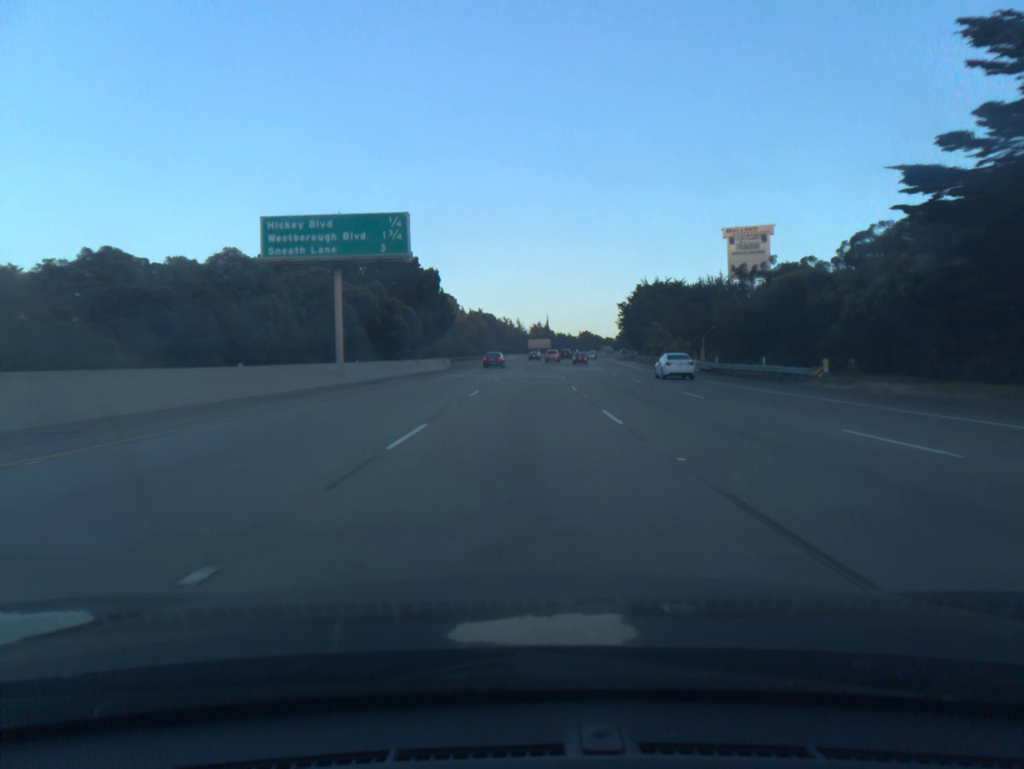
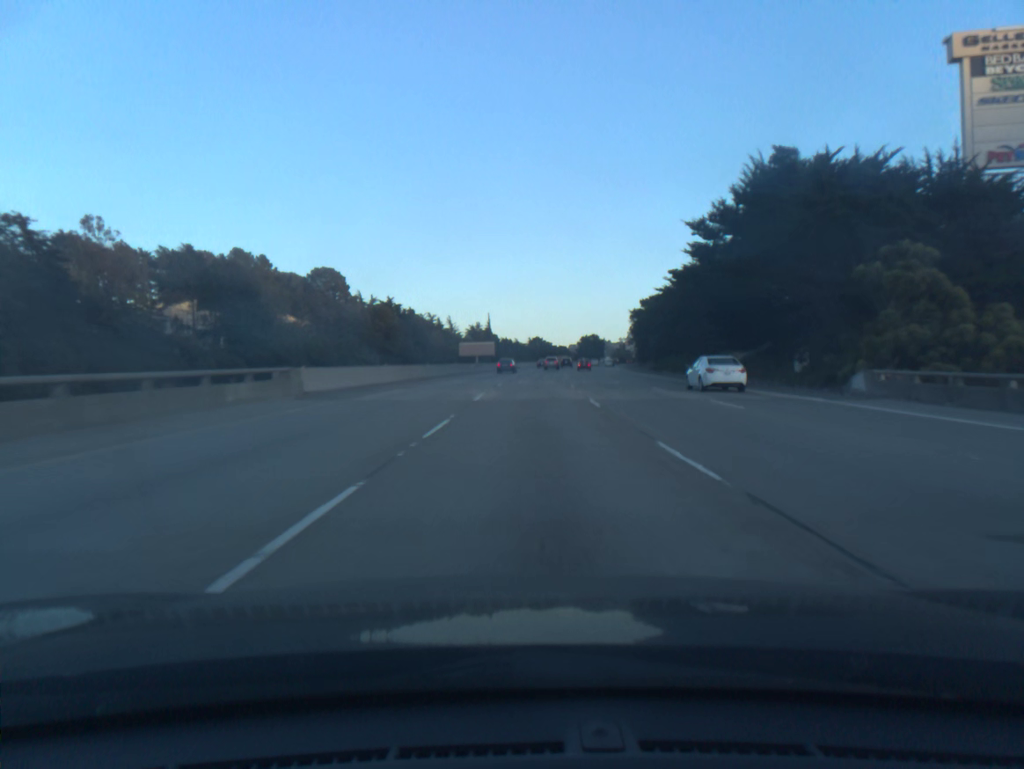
(+3.3, +94.8) m; +4°
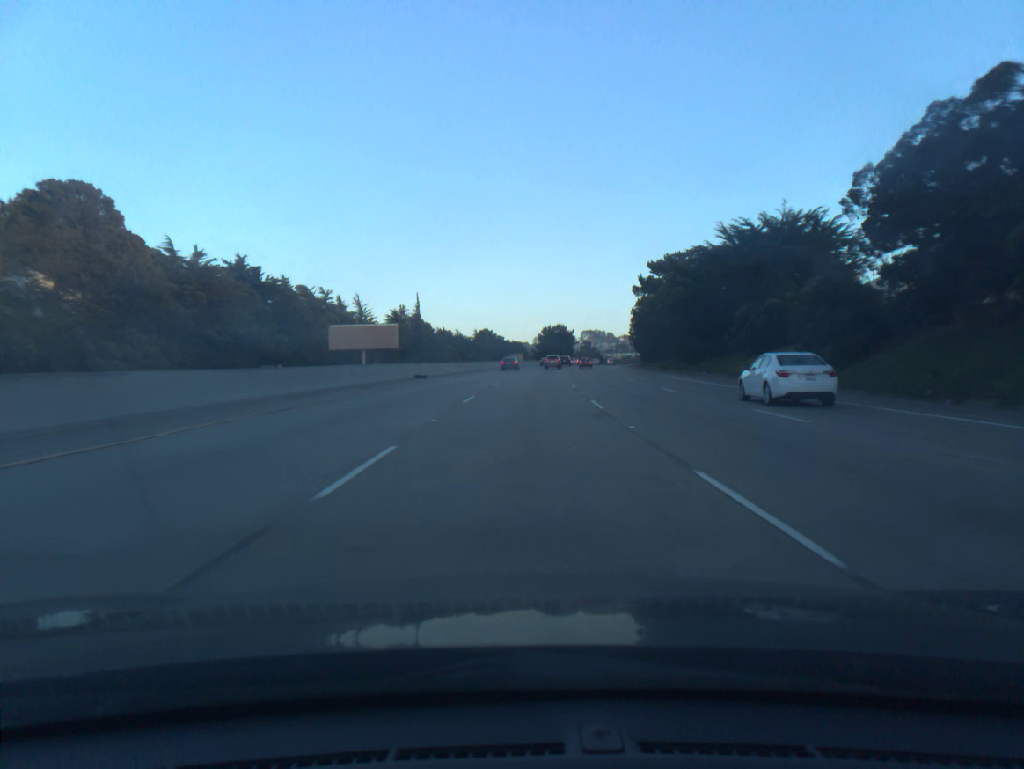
(+2.5, +75.9) m; +4°
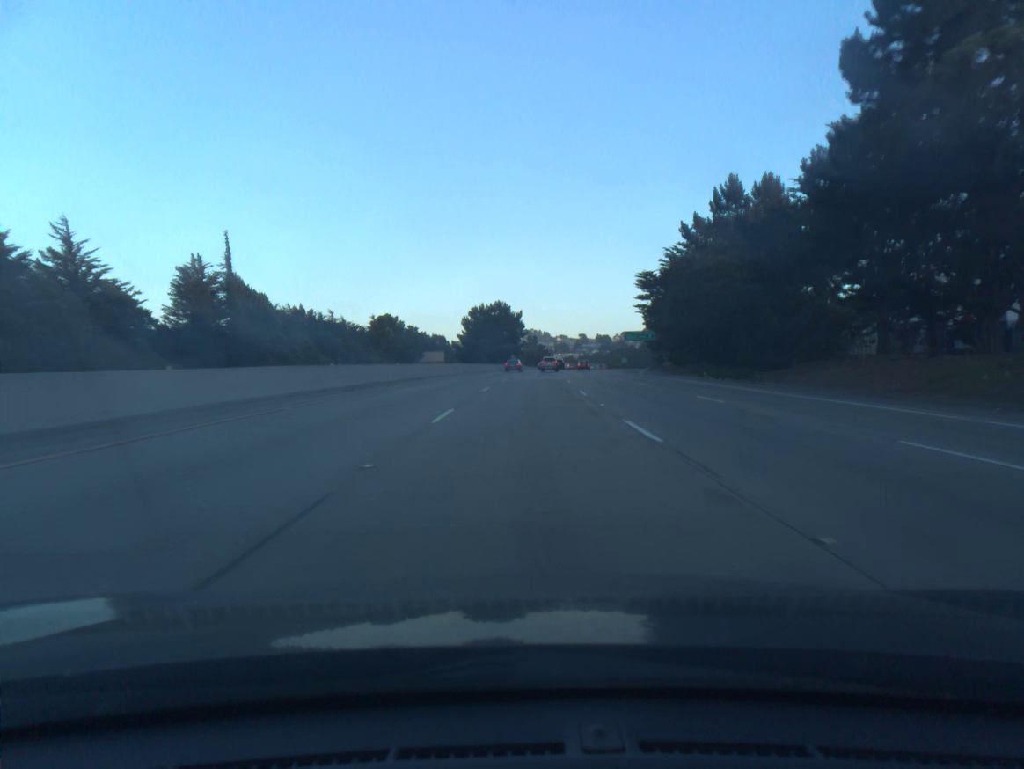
(+3.8, +95.3) m; +5°
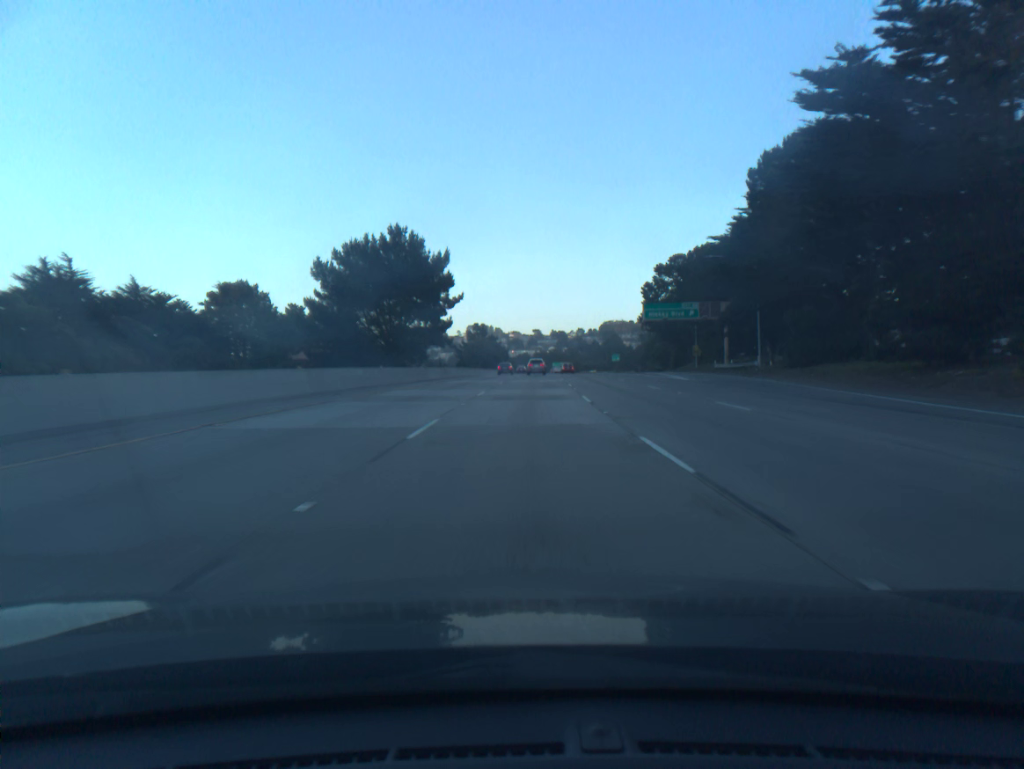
(+2.5, +76.5) m; +4°
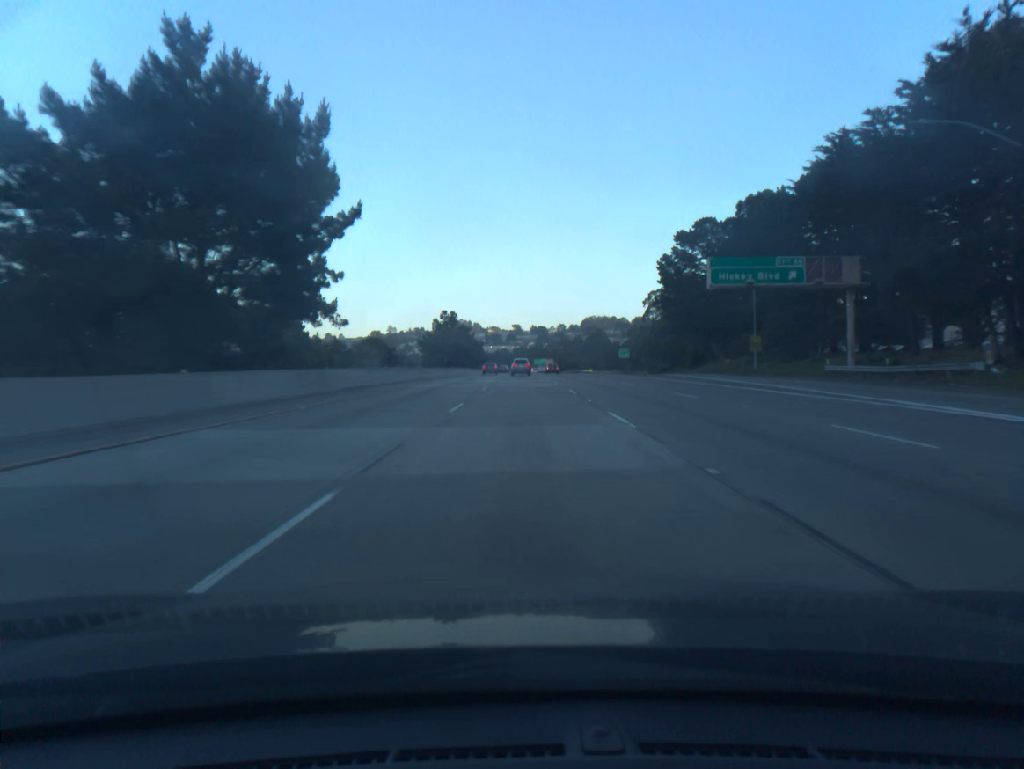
(+0.5, +38.4) m; +2°
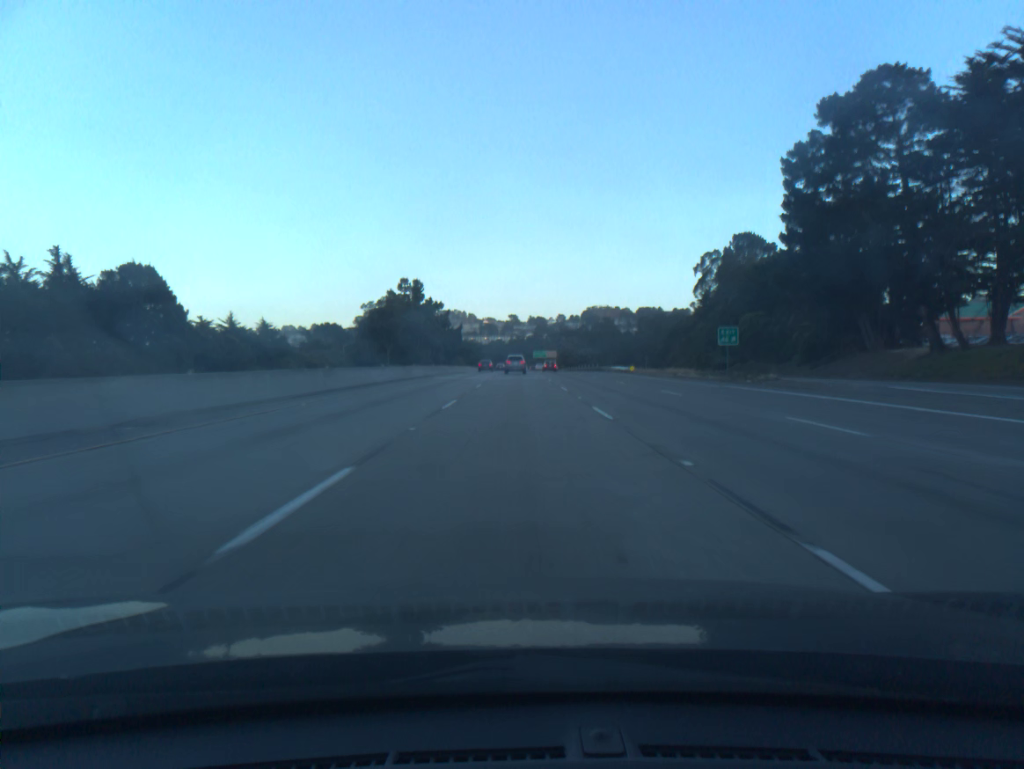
(+0.4, +57.1) m; 0°
